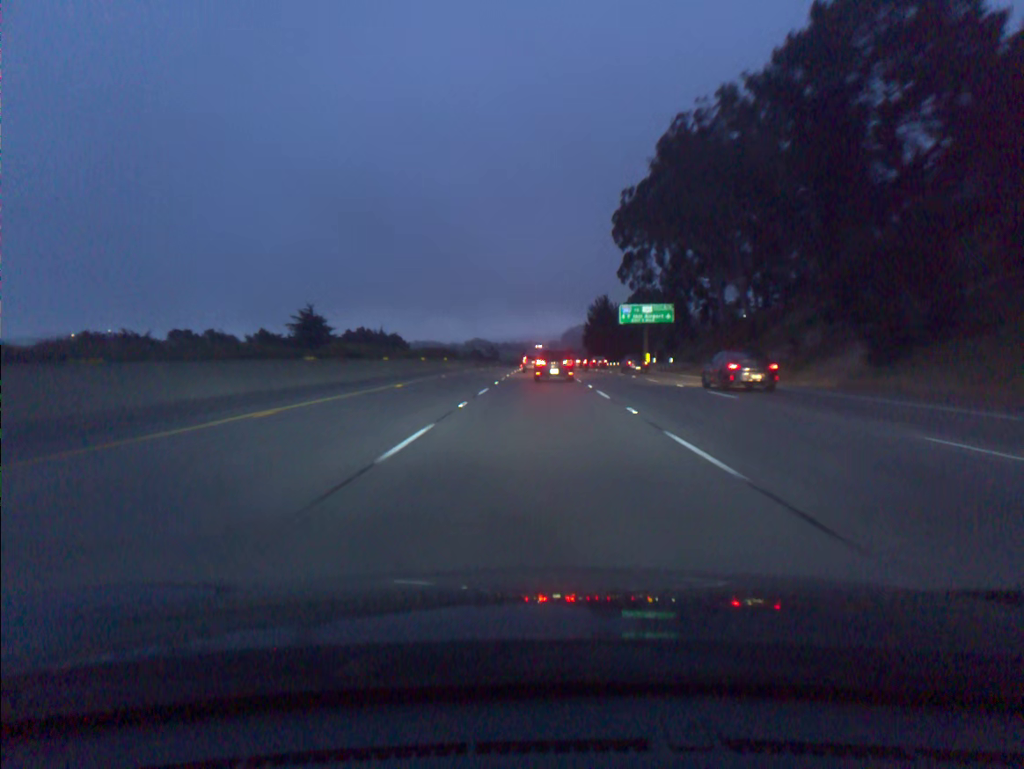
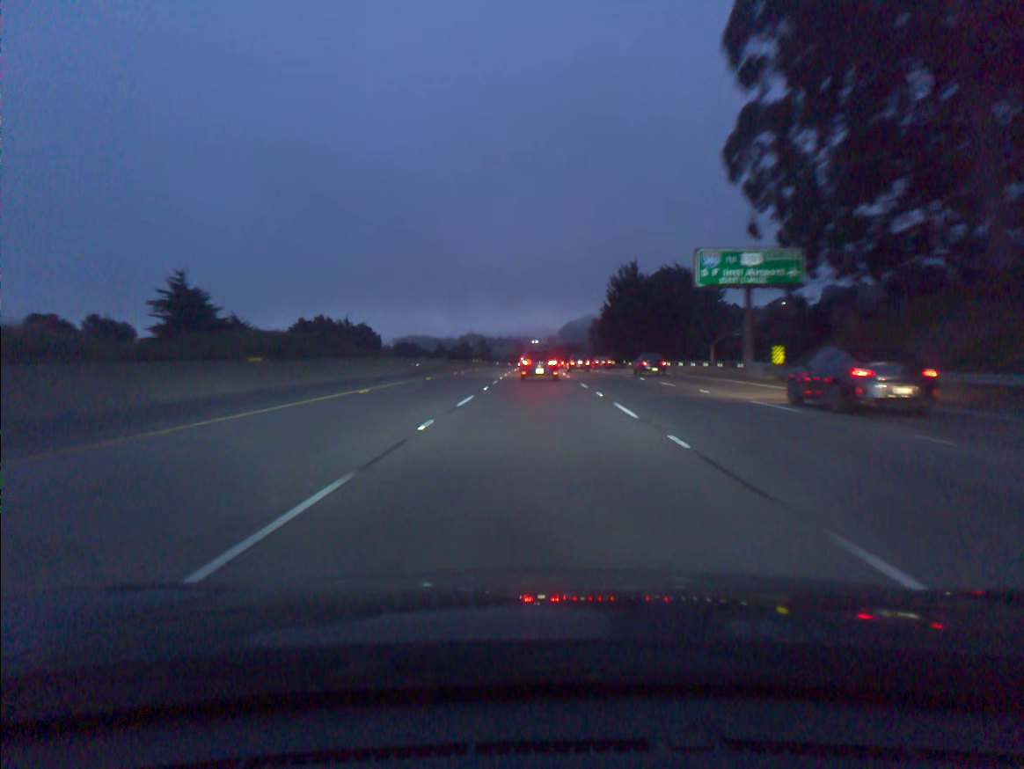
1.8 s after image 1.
(+0.1, +49.3) m; 0°
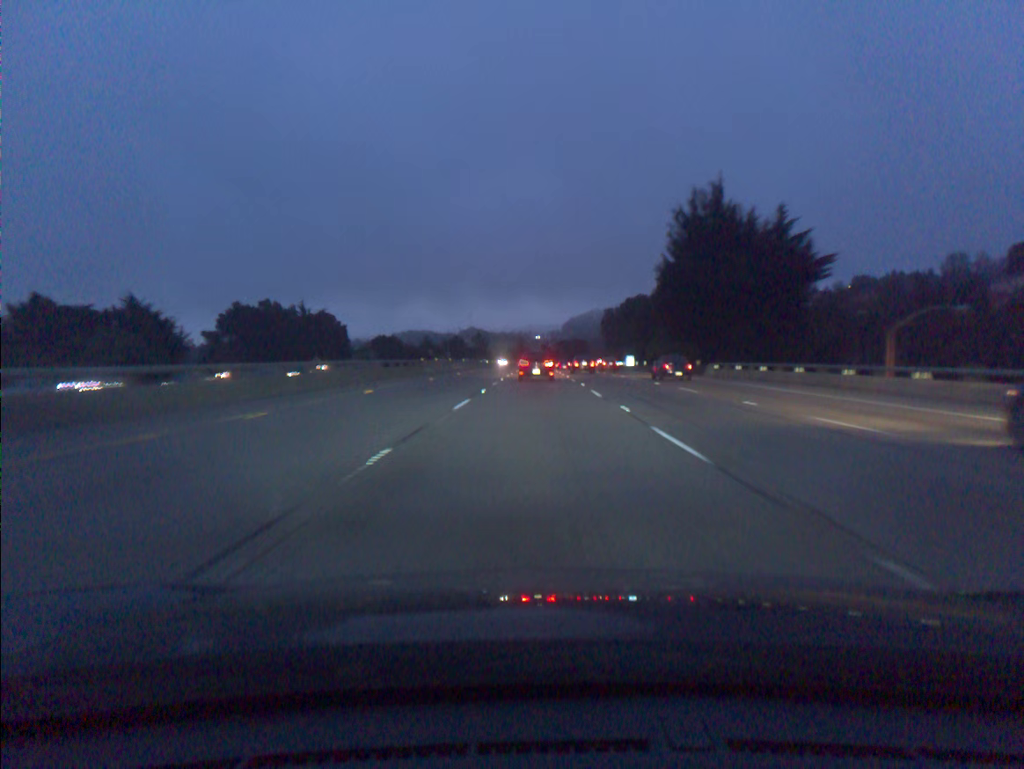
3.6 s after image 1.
(-0.1, +48.5) m; 0°
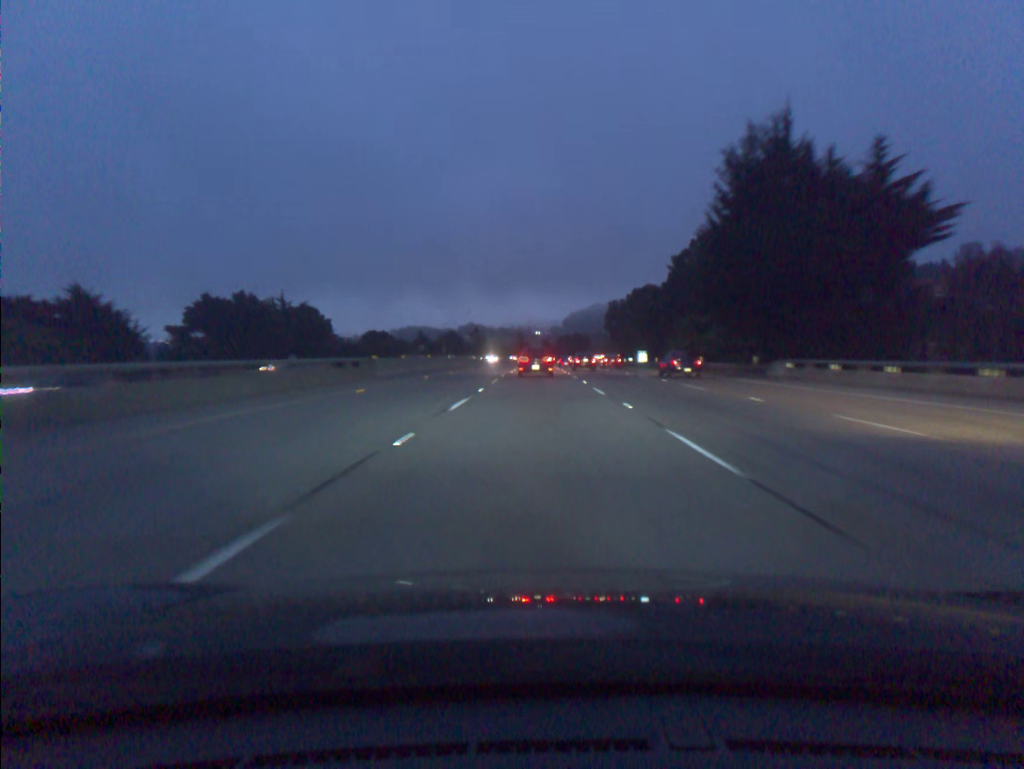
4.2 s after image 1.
(0.0, +16.0) m; 0°
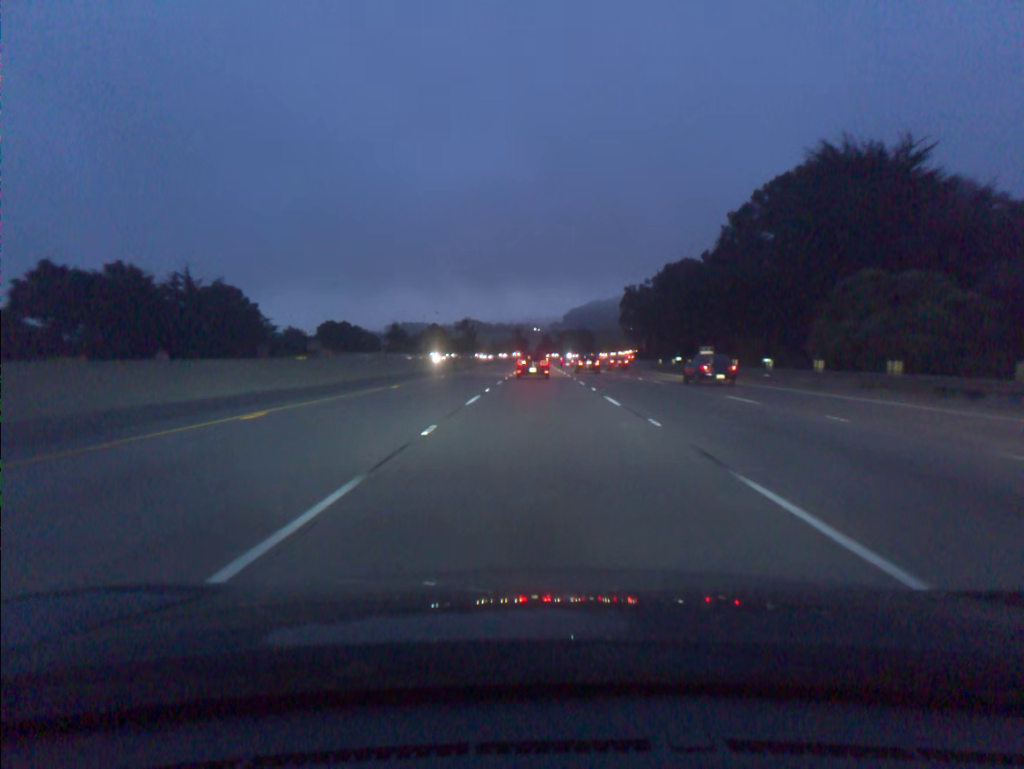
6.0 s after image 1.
(0.0, +48.1) m; 0°
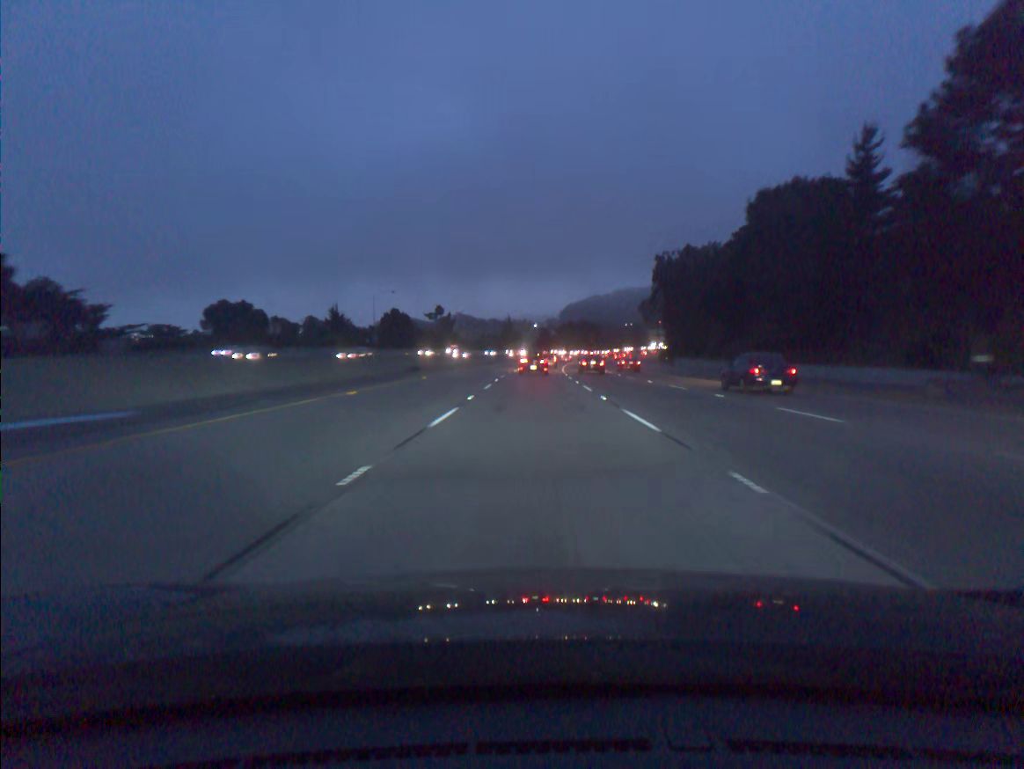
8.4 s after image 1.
(+0.2, +64.1) m; 0°
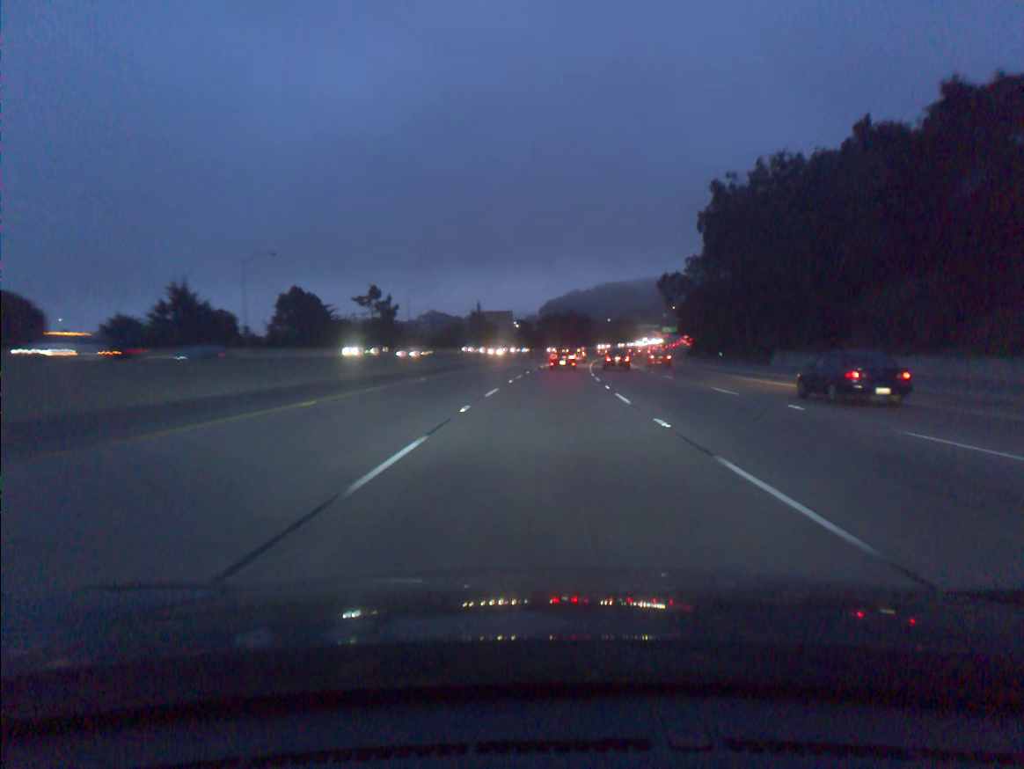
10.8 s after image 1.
(+0.3, +64.3) m; +2°
